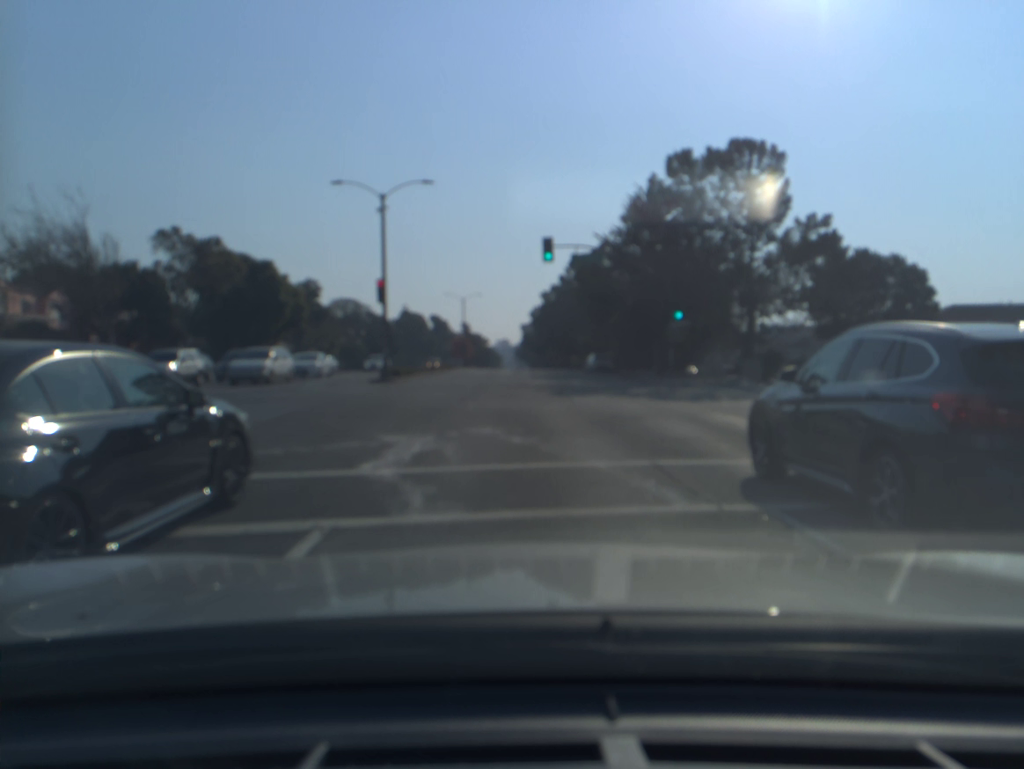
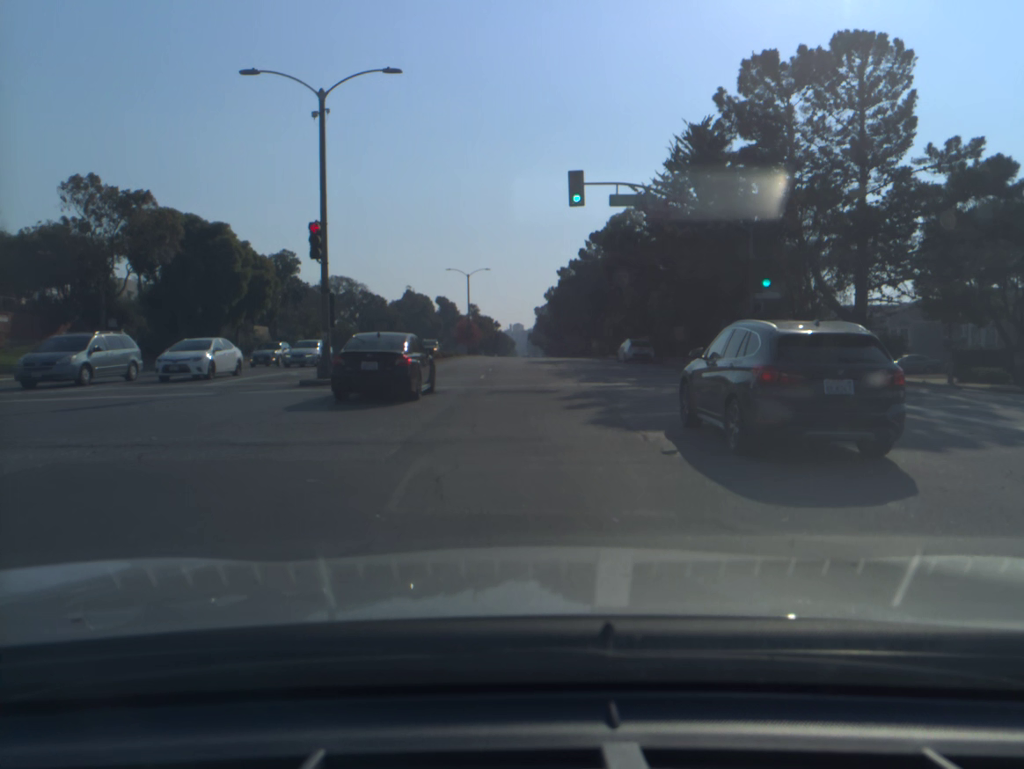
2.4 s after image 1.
(-0.1, +12.0) m; -1°
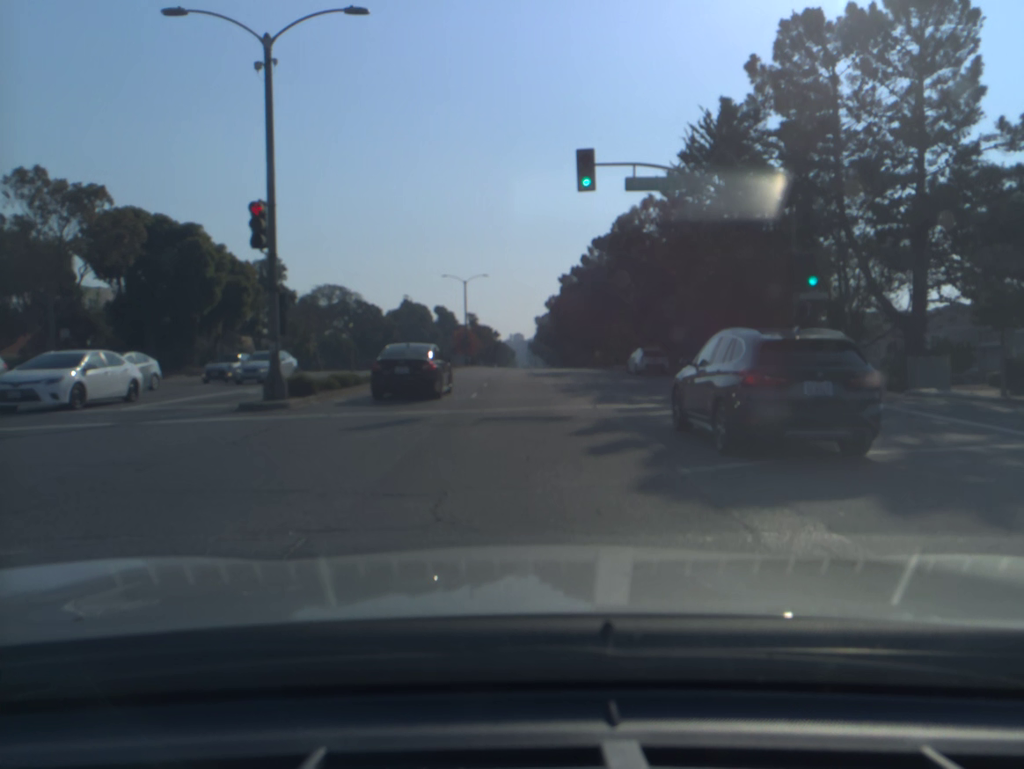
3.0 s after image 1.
(0.0, +4.9) m; 0°
